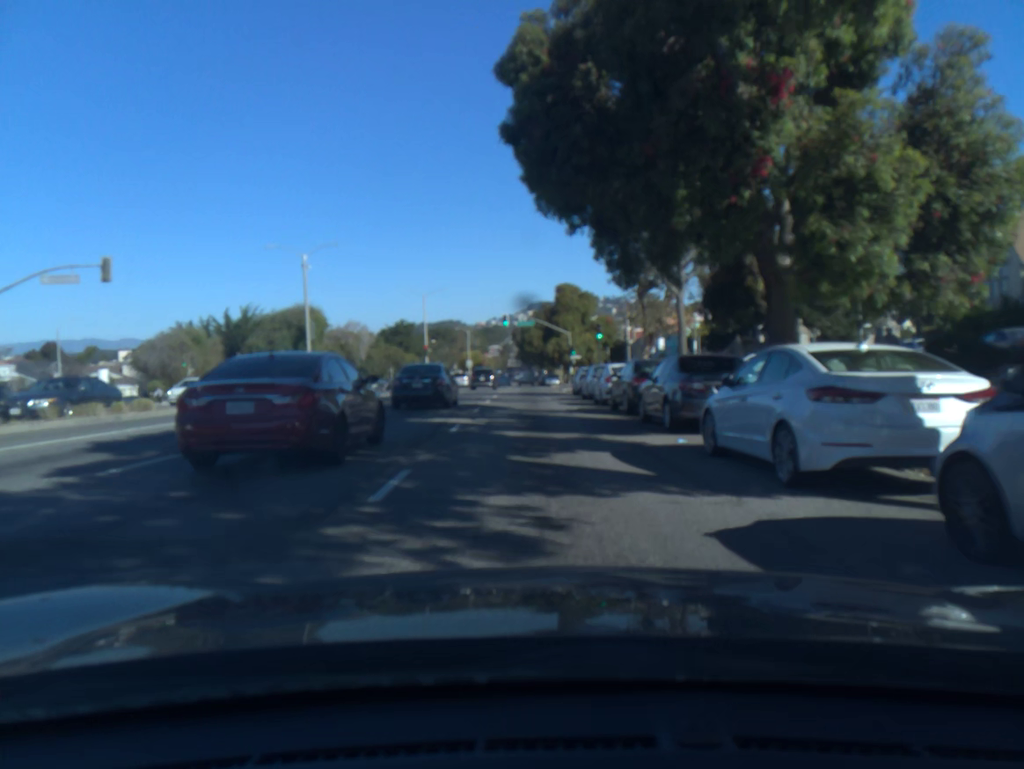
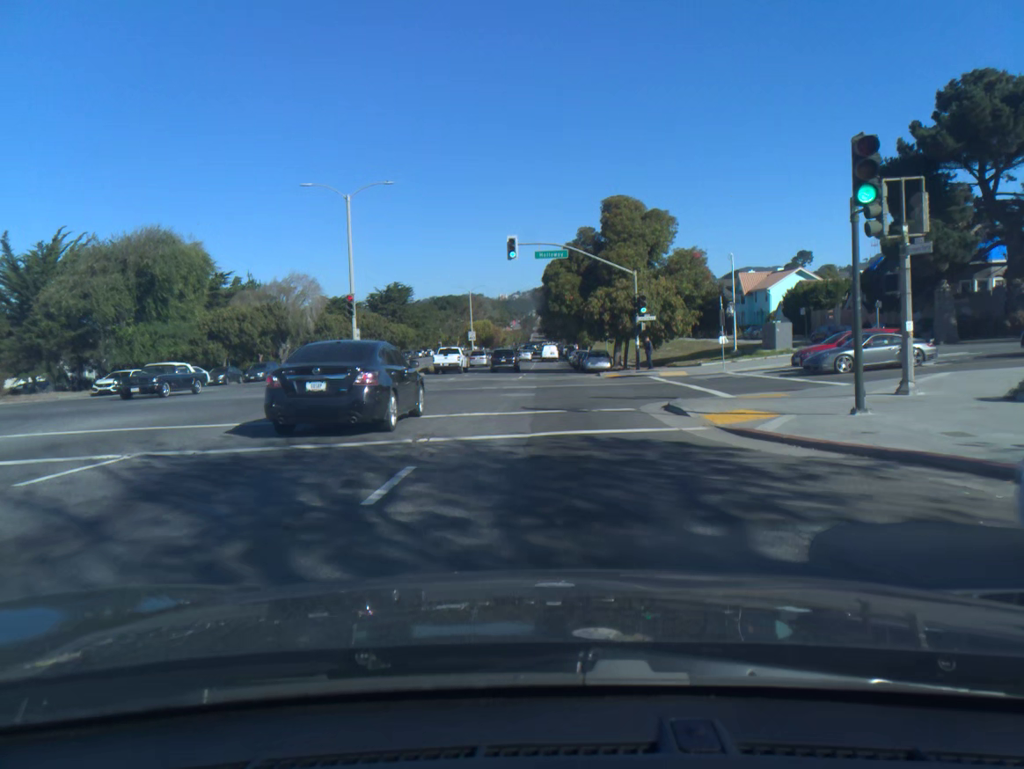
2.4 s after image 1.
(-0.8, +37.2) m; -2°
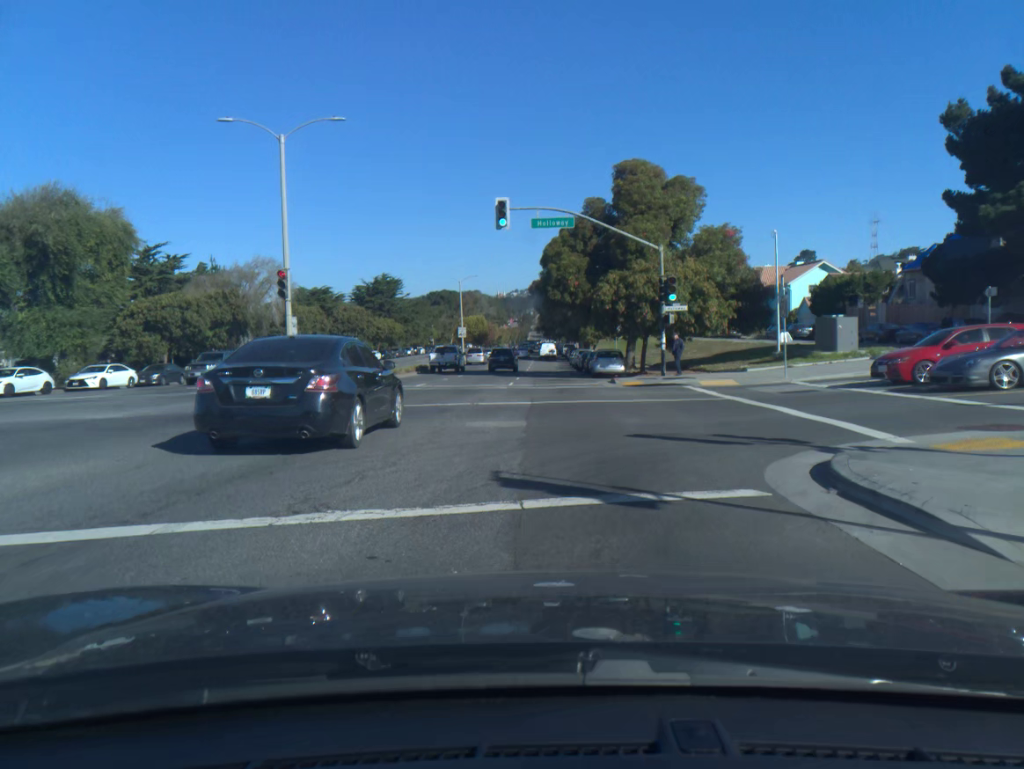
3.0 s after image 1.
(0.0, +9.7) m; 0°
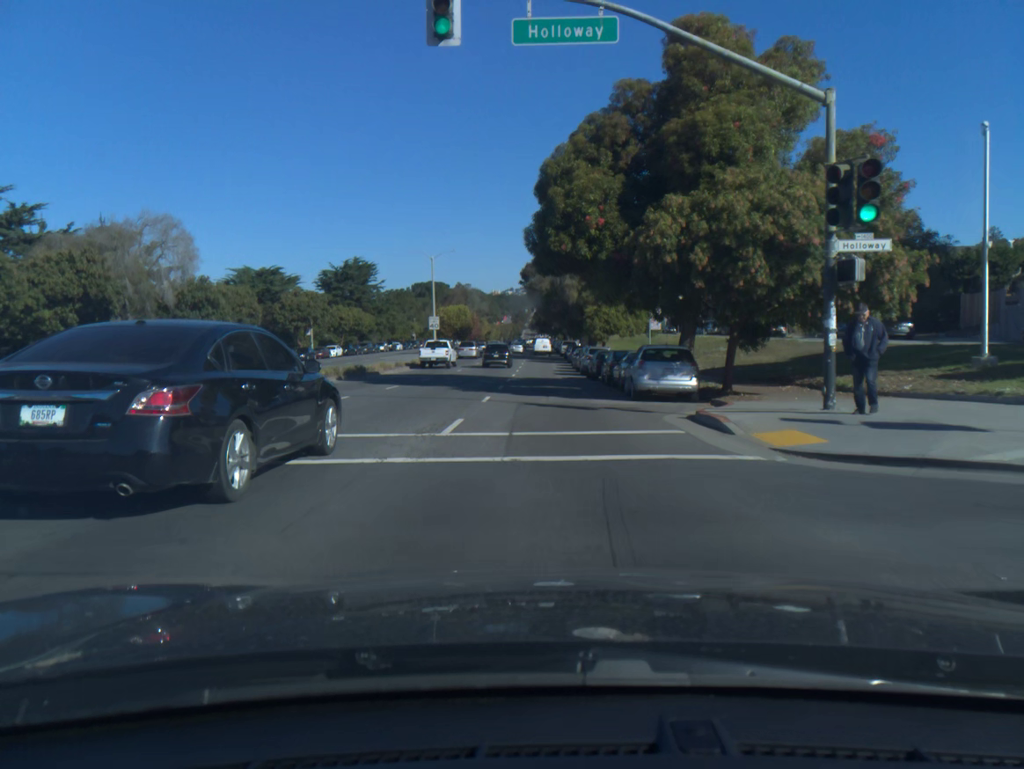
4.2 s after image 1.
(+0.1, +19.8) m; 0°
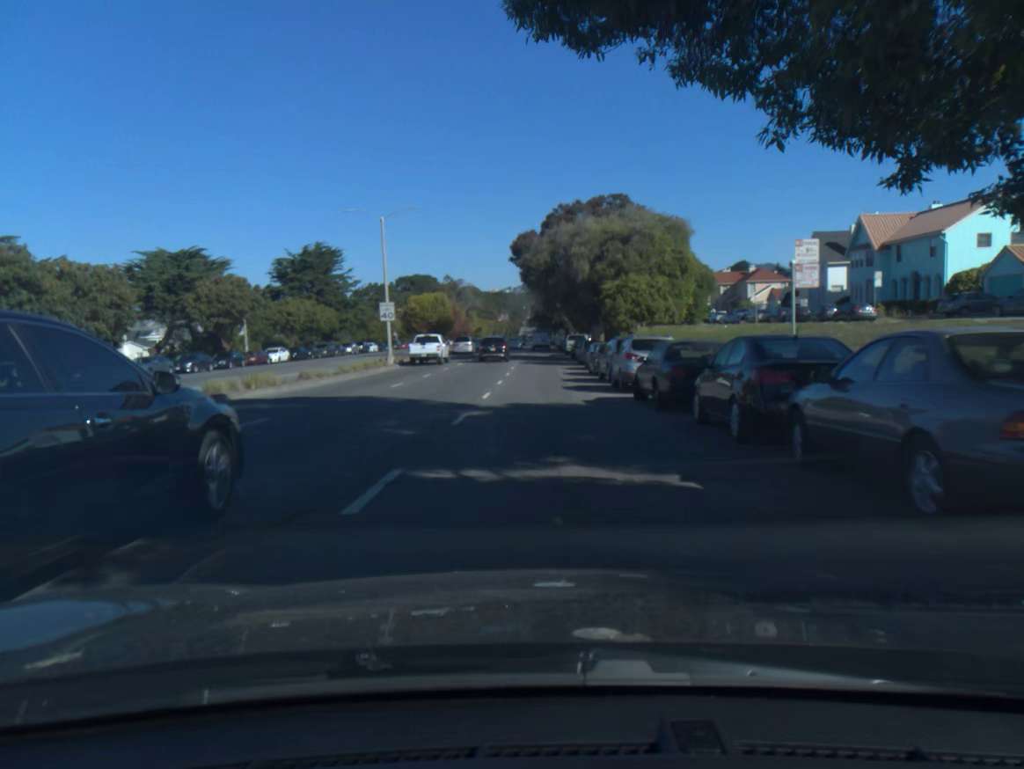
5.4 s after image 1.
(+0.1, +20.7) m; 0°
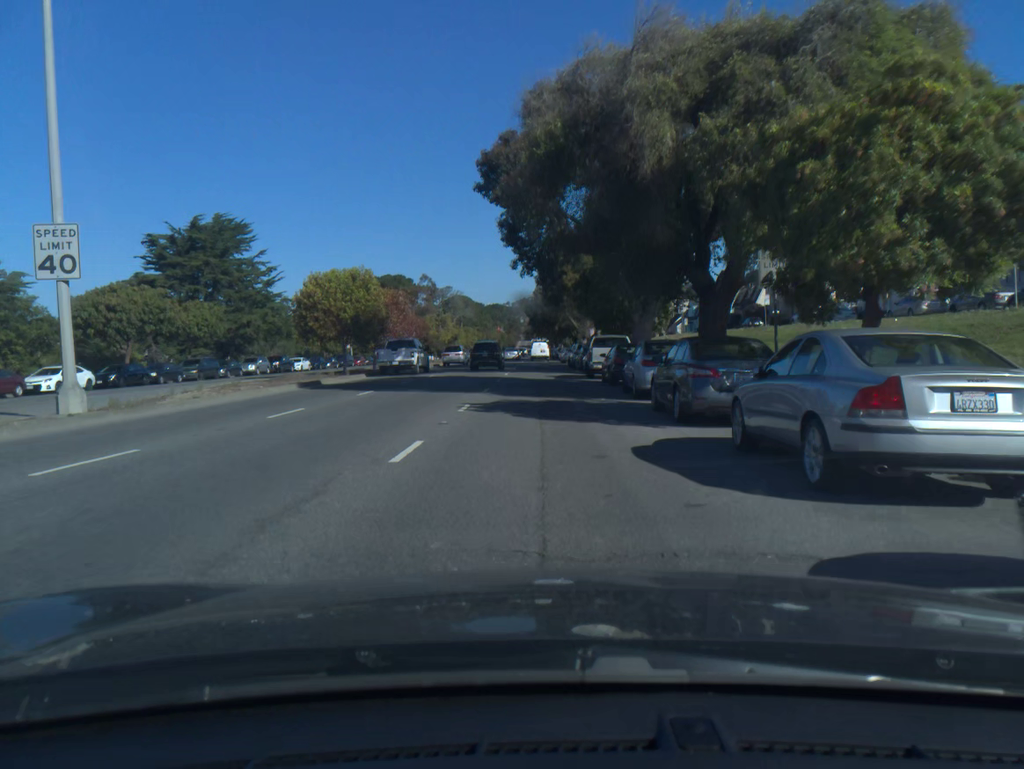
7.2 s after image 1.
(-0.1, +33.4) m; 0°
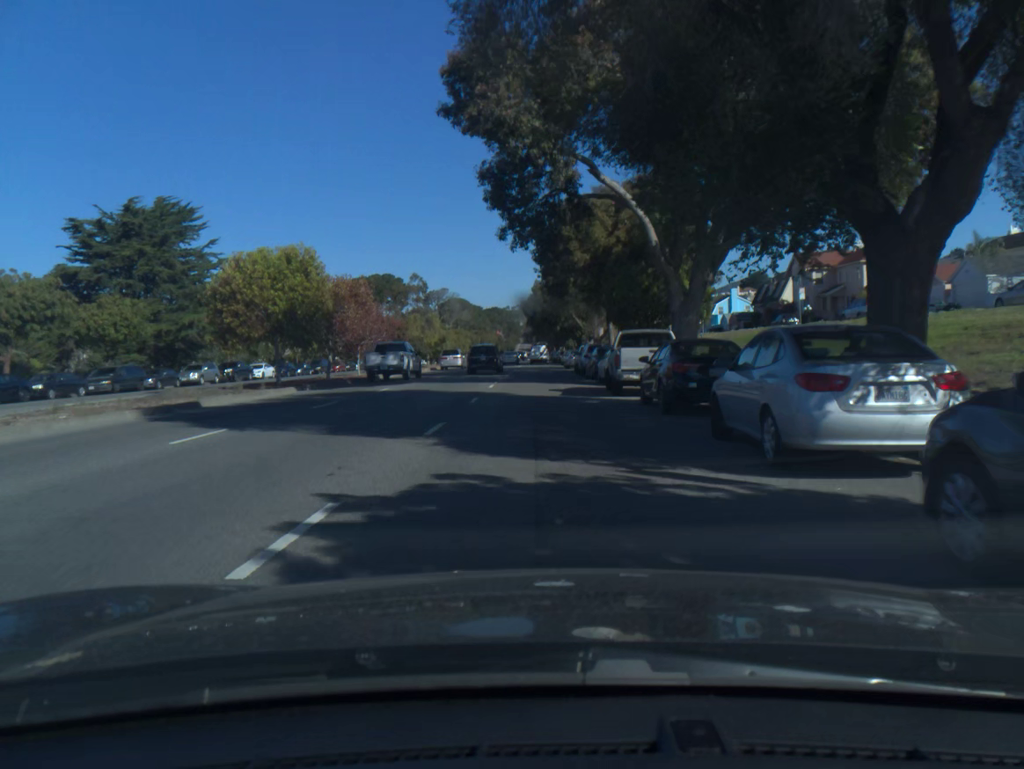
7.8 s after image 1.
(0.0, +11.6) m; 0°
